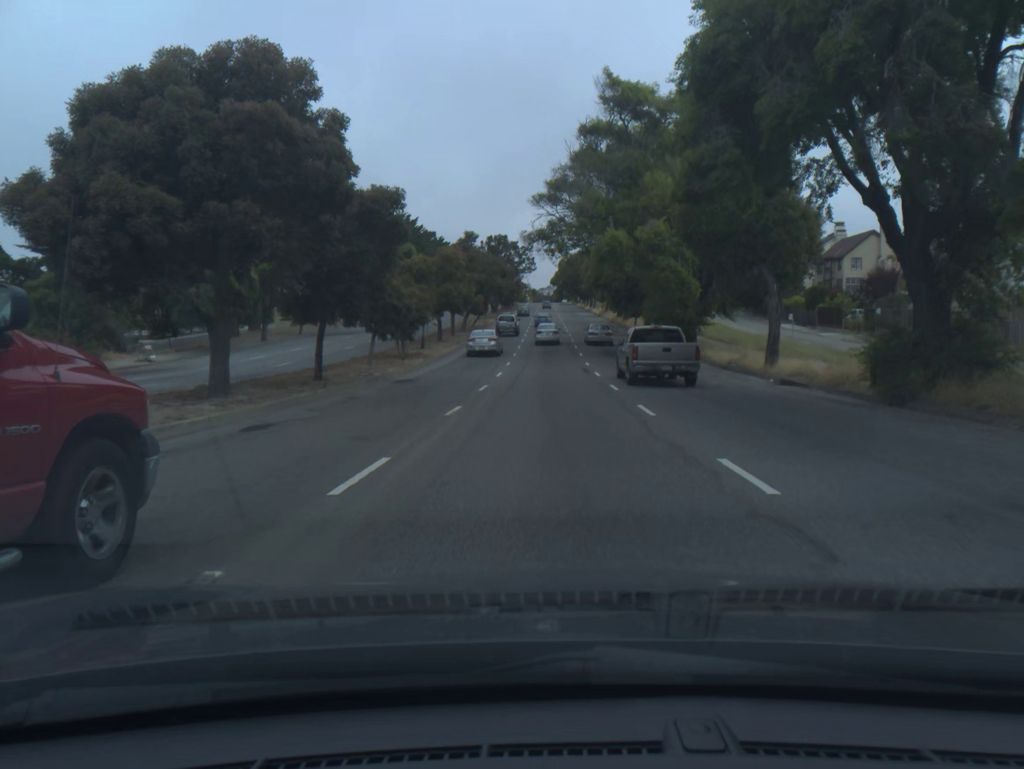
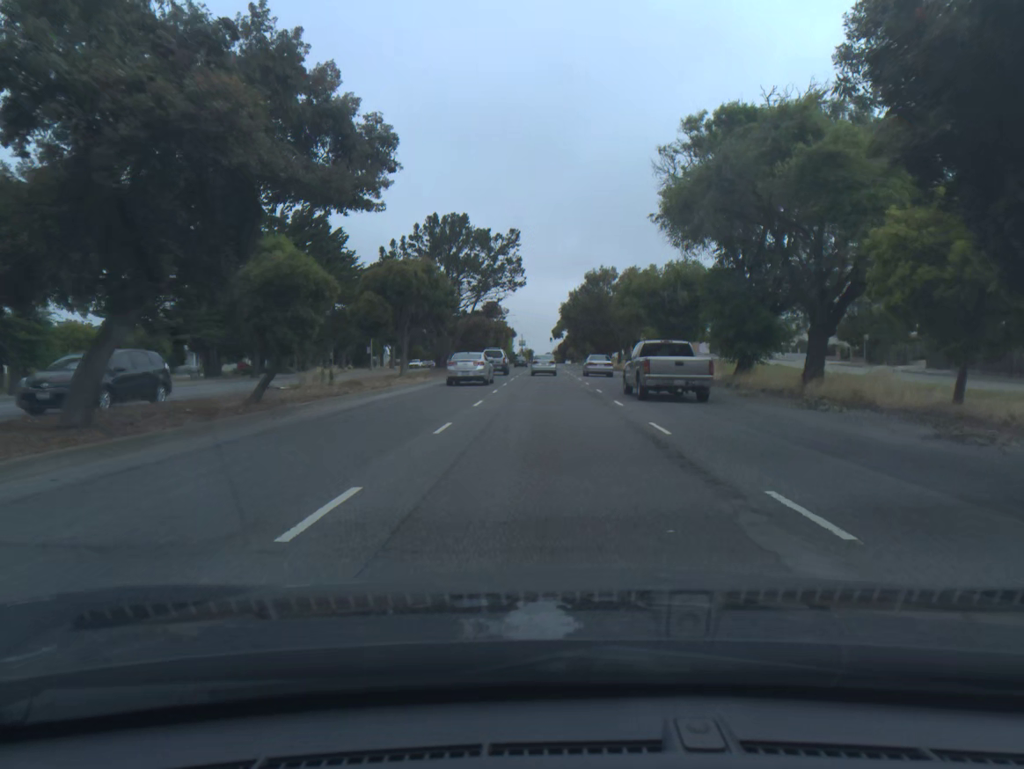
(0.0, +59.3) m; 0°
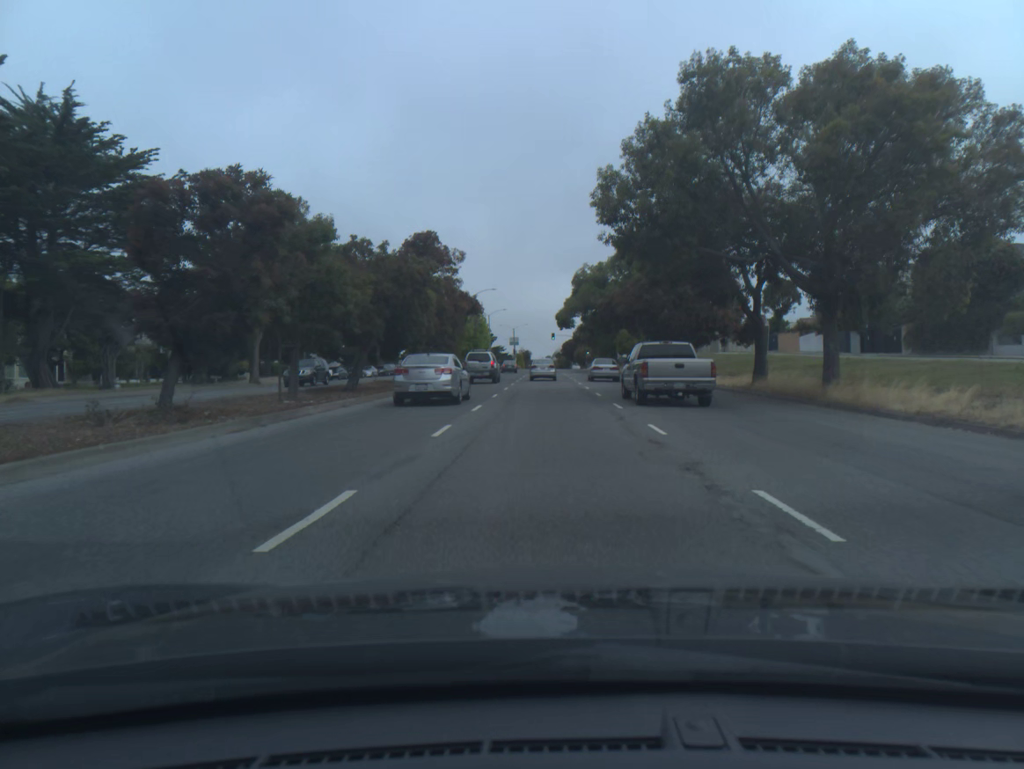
(0.0, +57.9) m; 0°
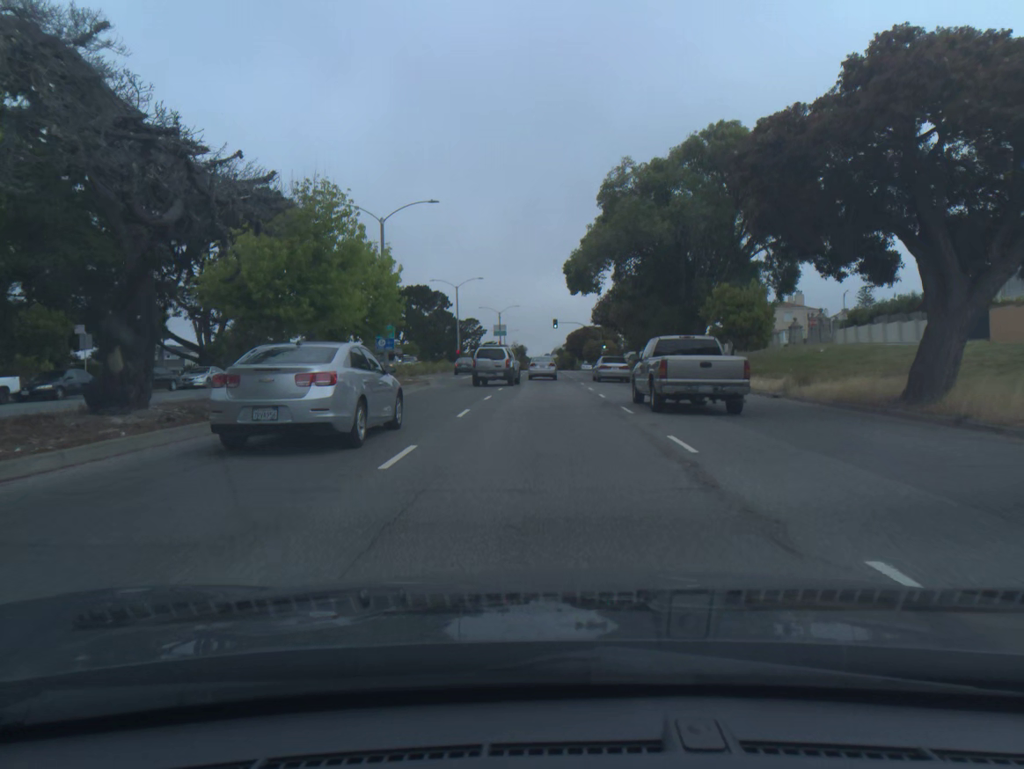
(0.0, +46.5) m; 0°
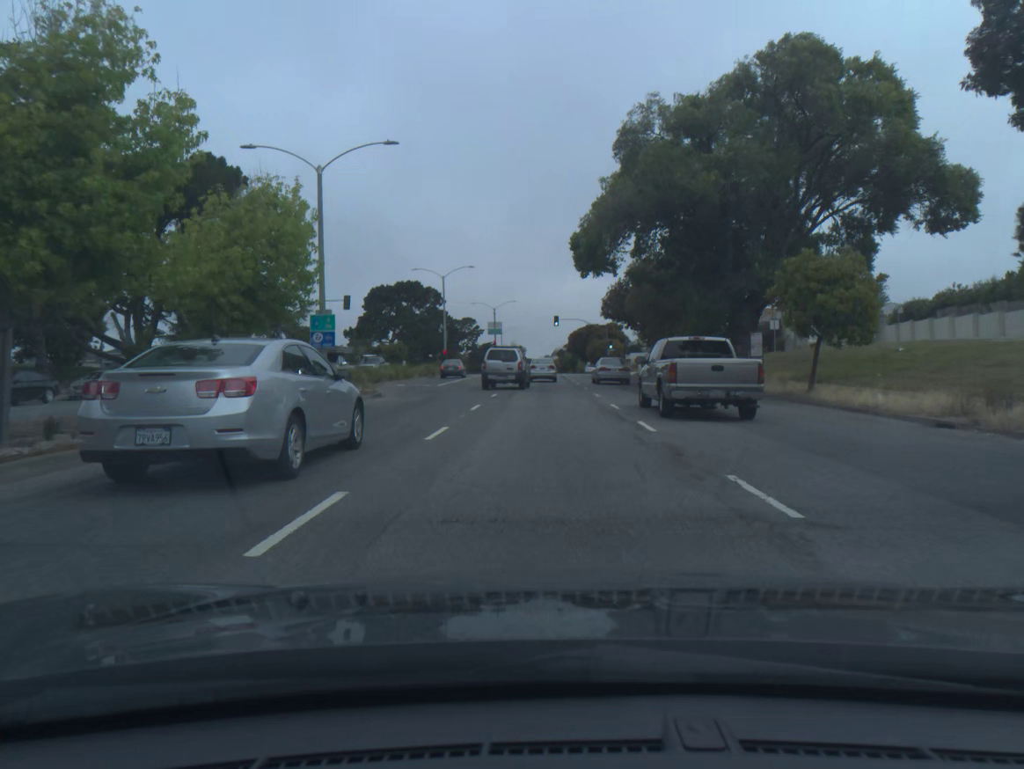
(0.0, +11.2) m; 0°
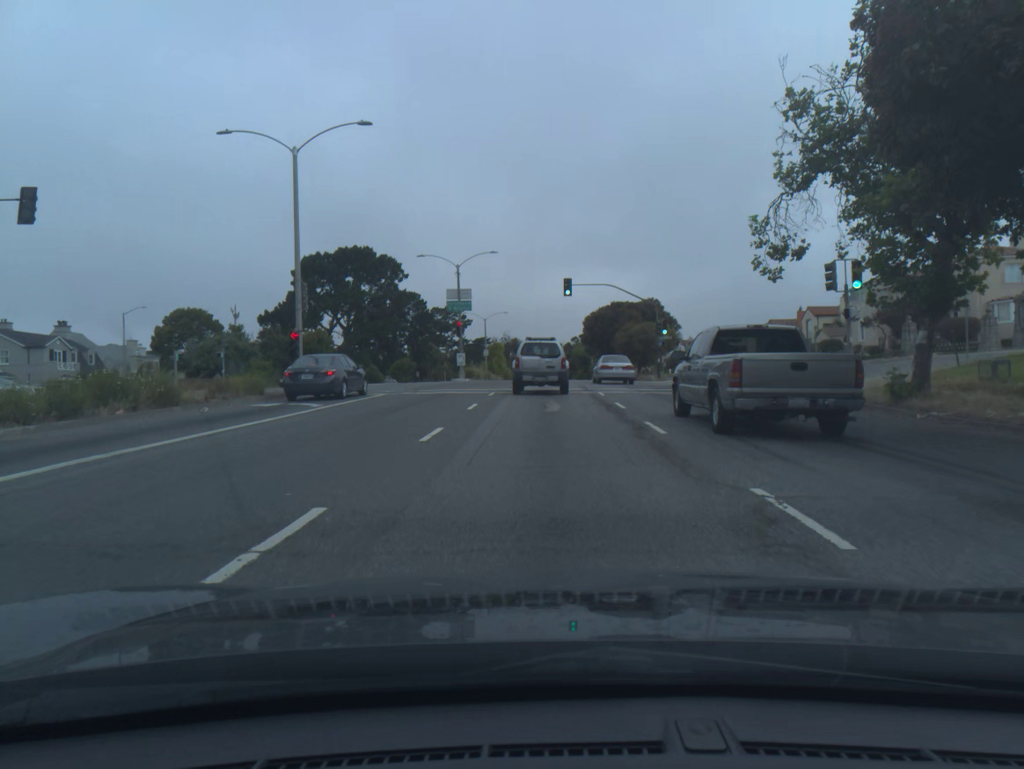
(-0.1, +43.7) m; 0°
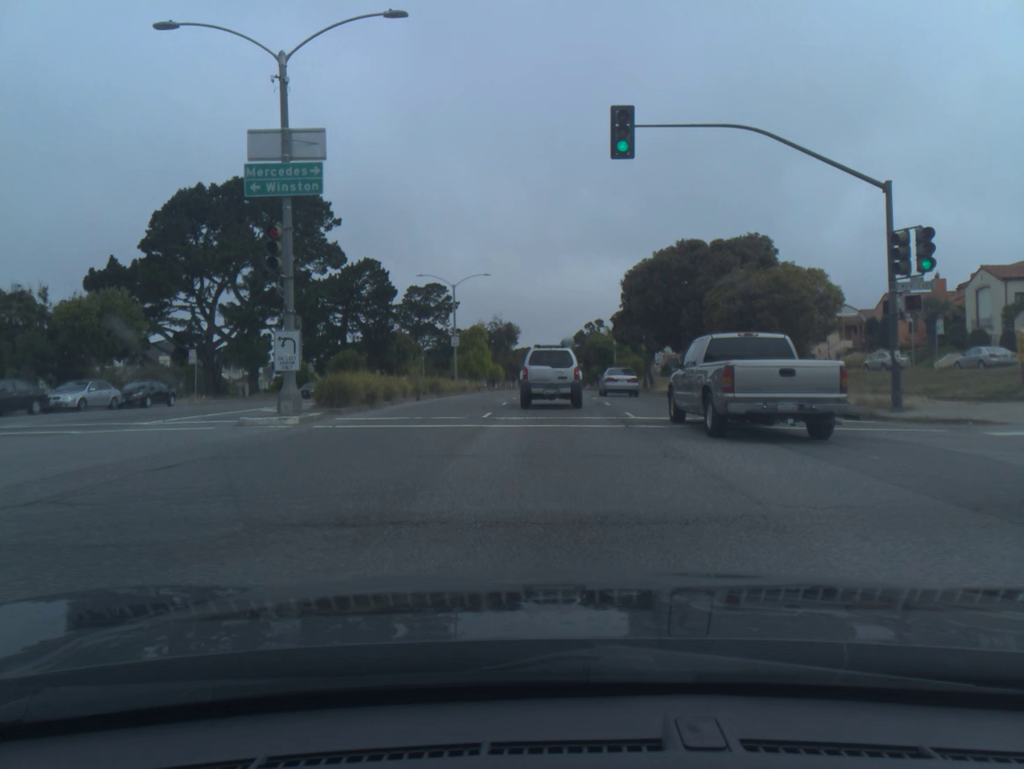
(-0.1, +39.0) m; 0°
